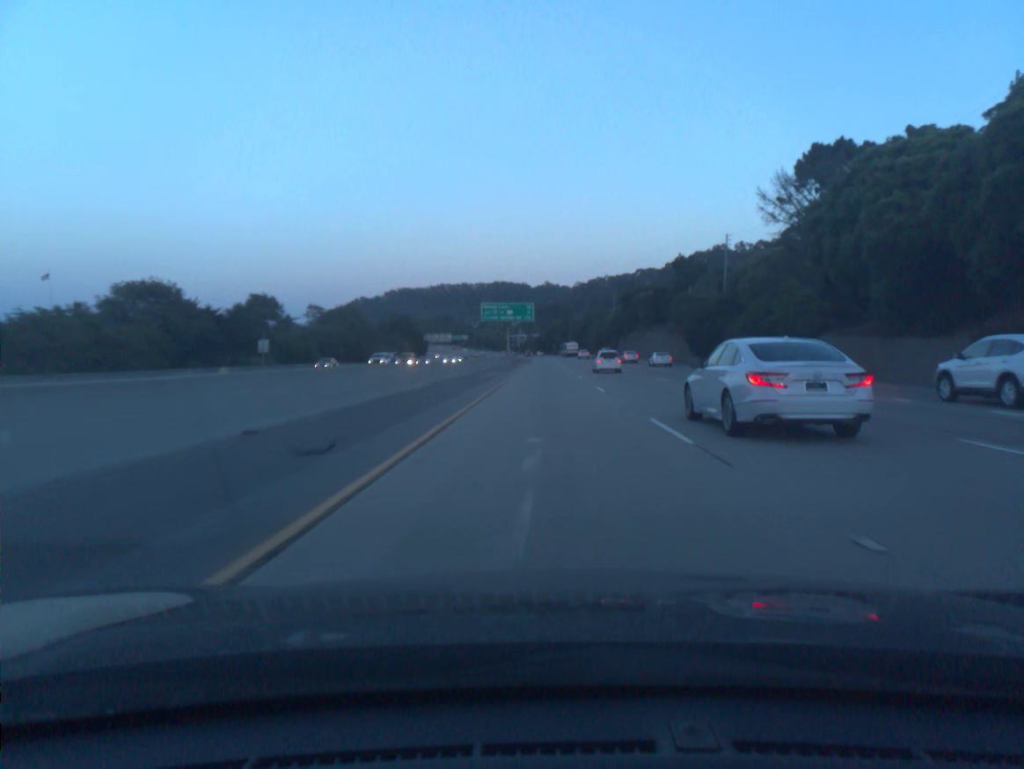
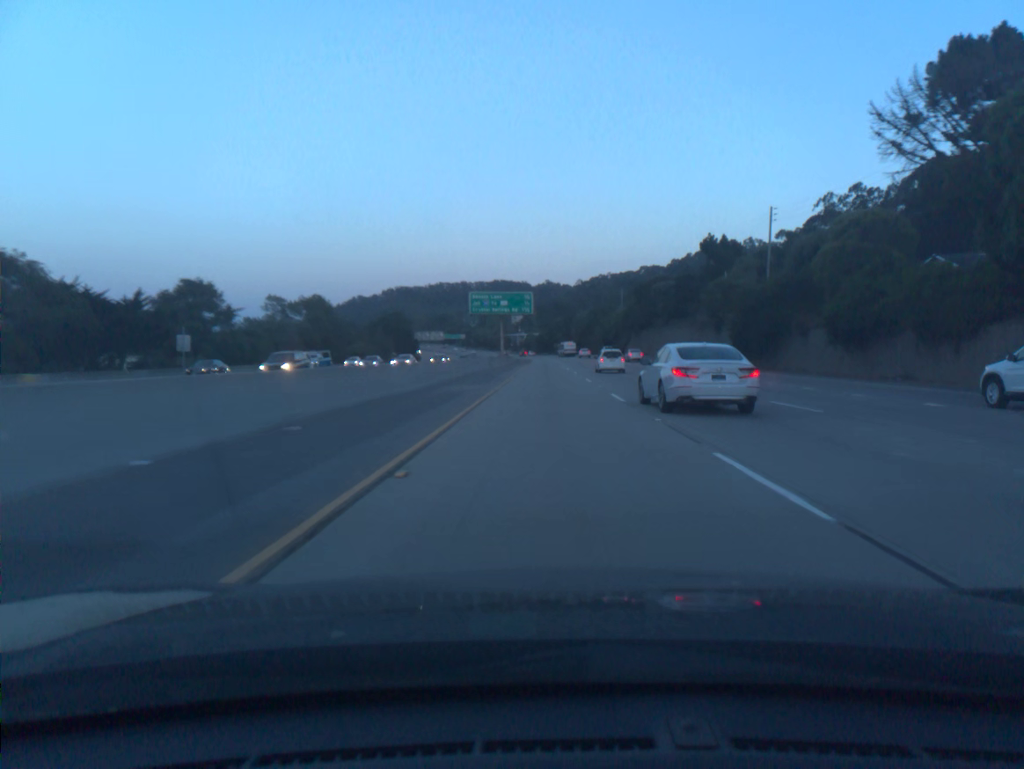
(0.0, +19.5) m; 0°
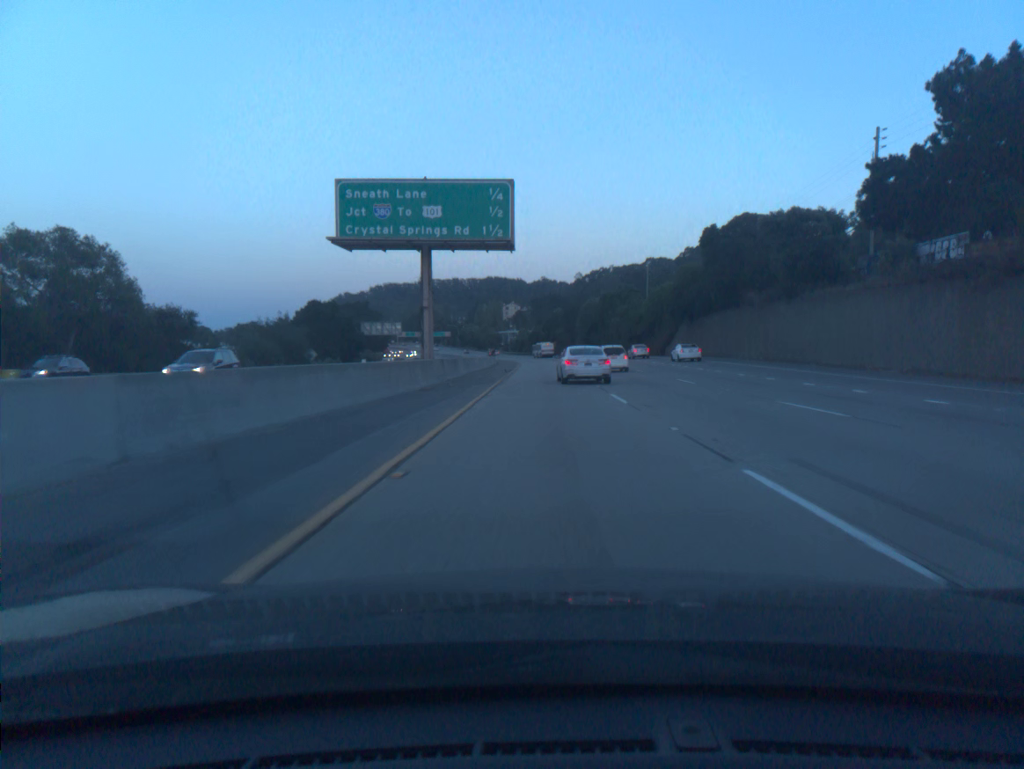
(+0.2, +58.5) m; 0°
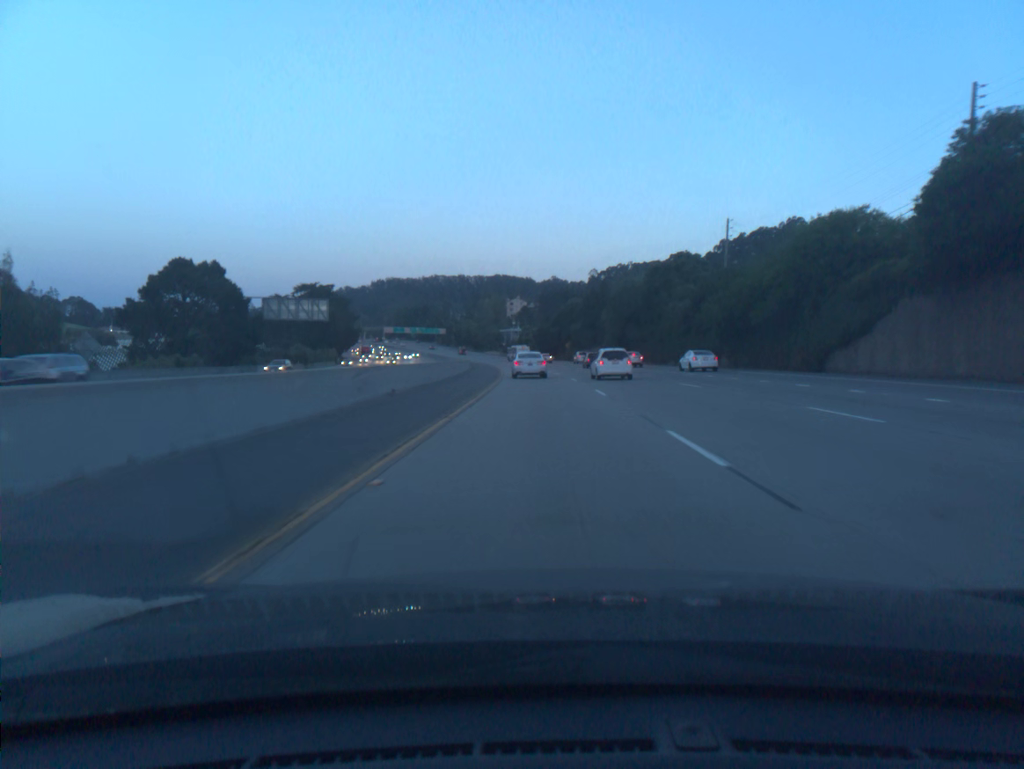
(-0.1, +58.6) m; -1°
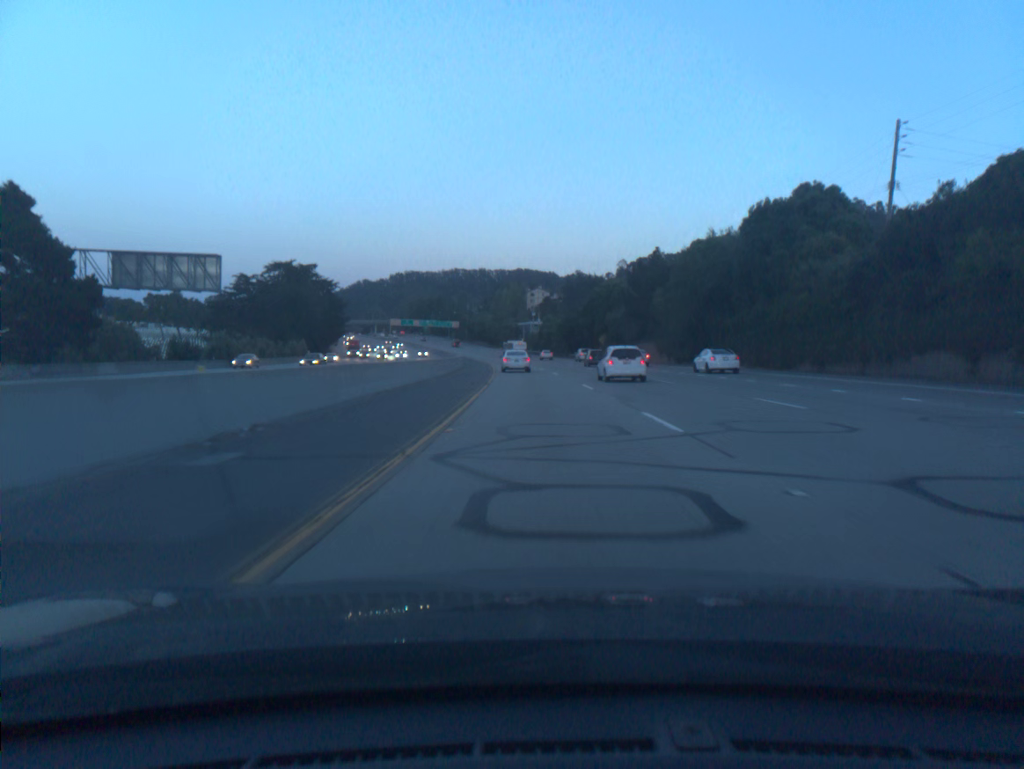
(-0.5, +39.2) m; -1°
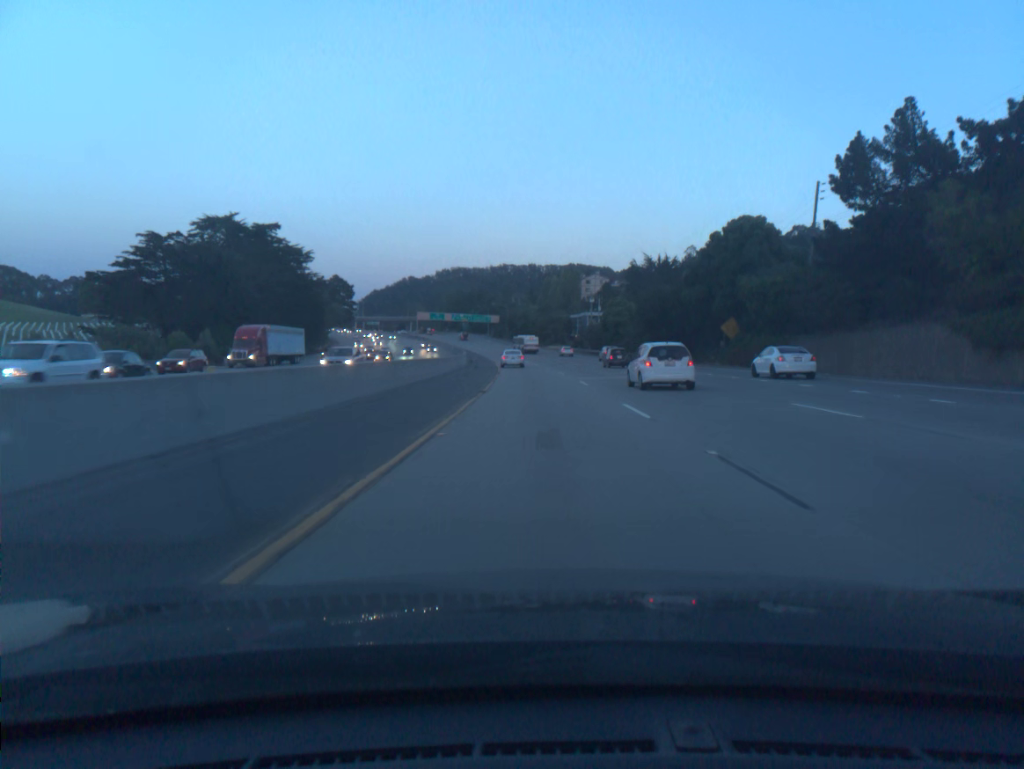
(-1.7, +59.1) m; -4°
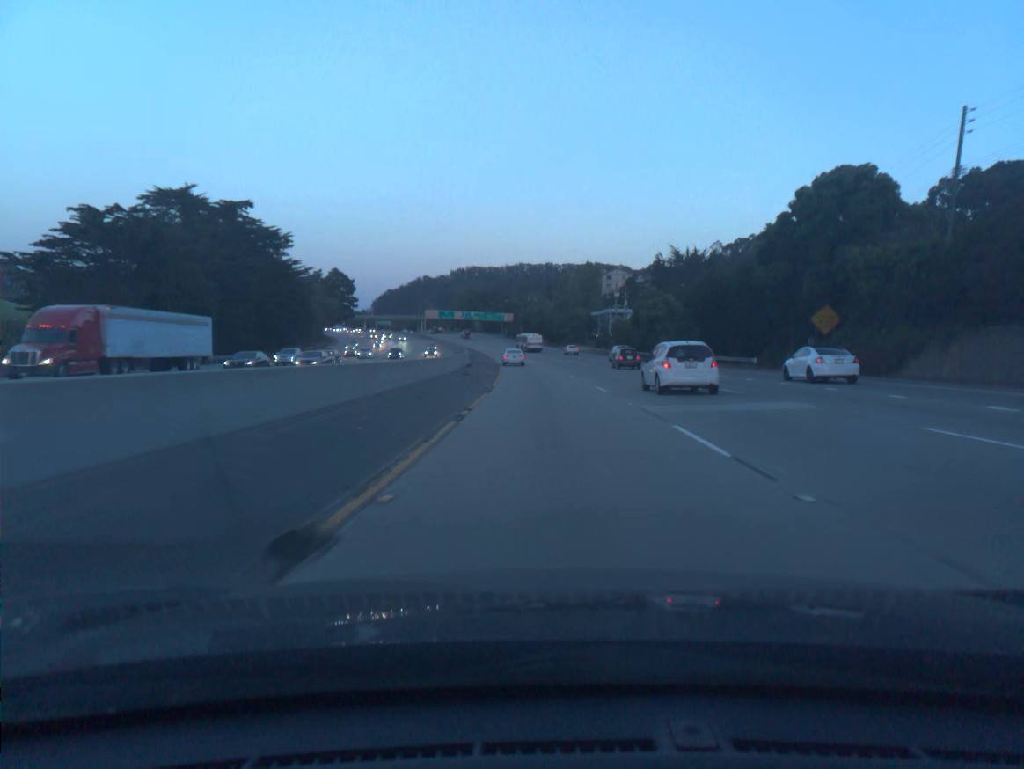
(-0.2, +19.7) m; -1°
